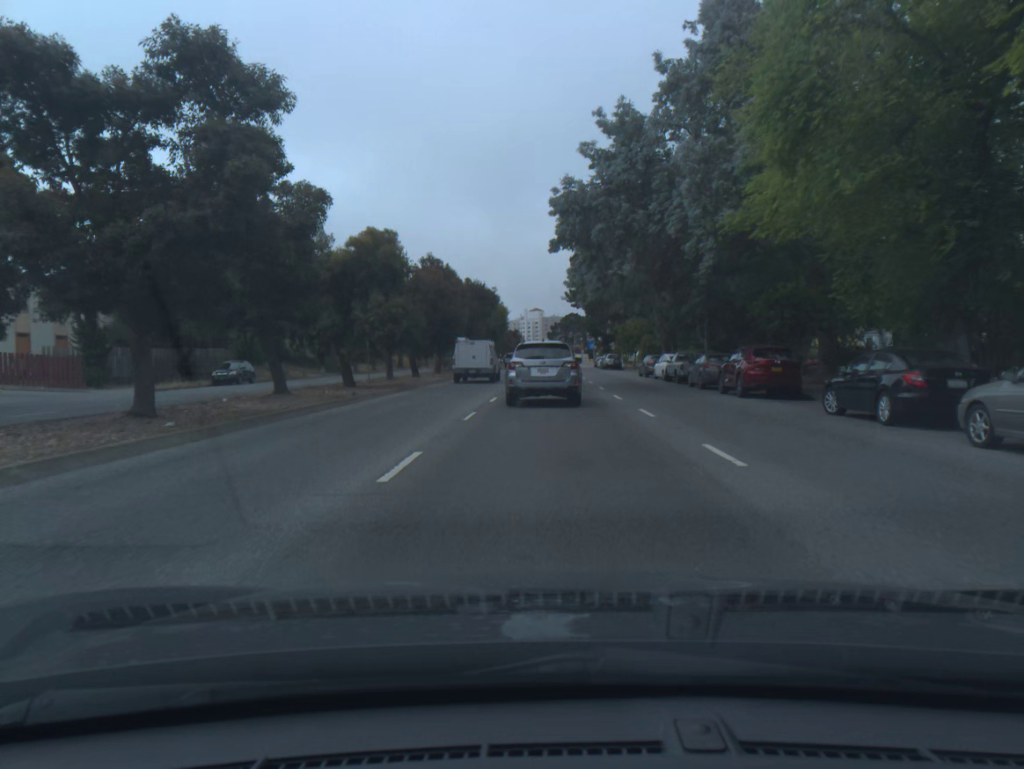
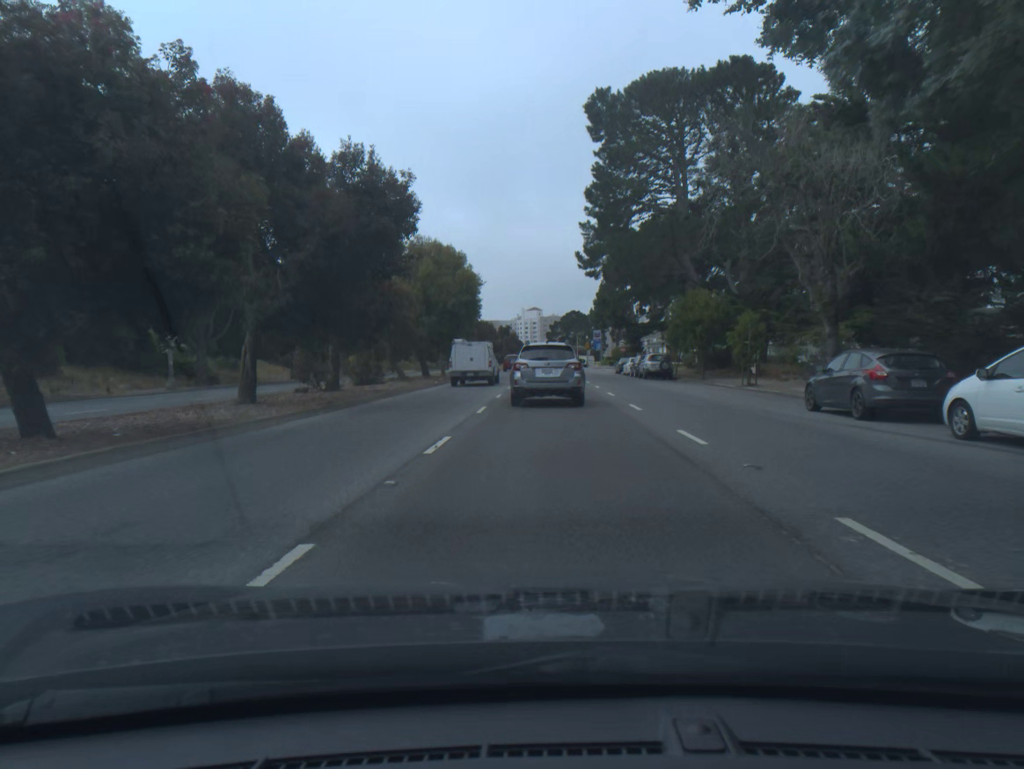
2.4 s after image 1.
(0.0, +33.6) m; 0°
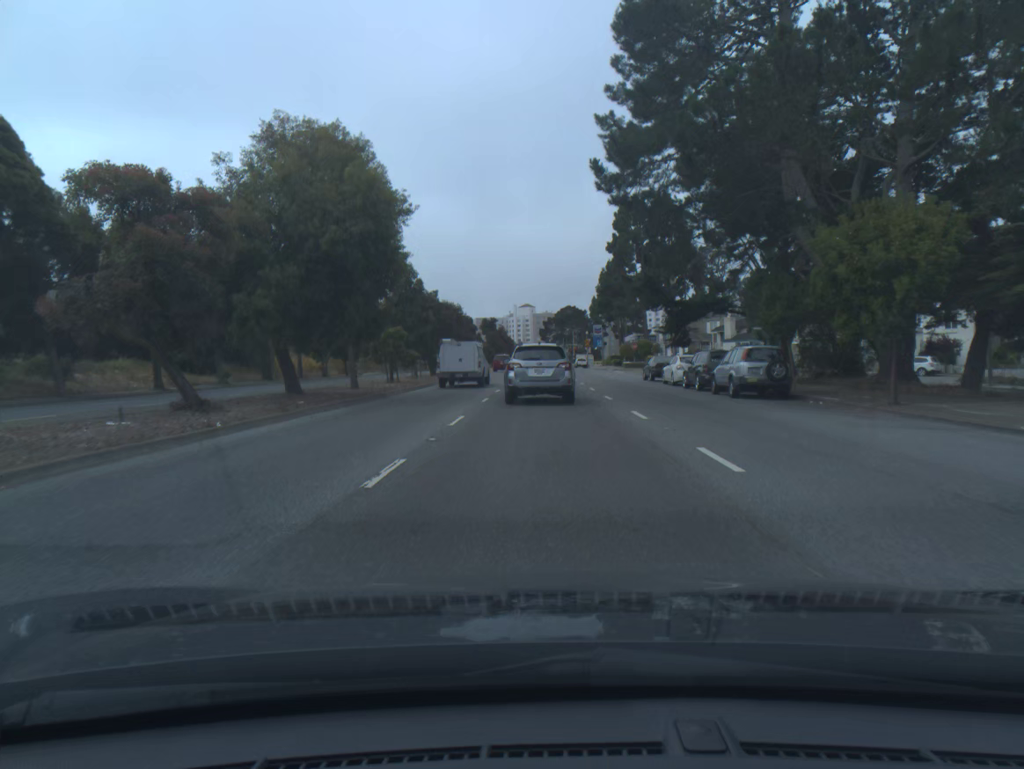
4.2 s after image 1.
(+0.1, +24.5) m; 0°
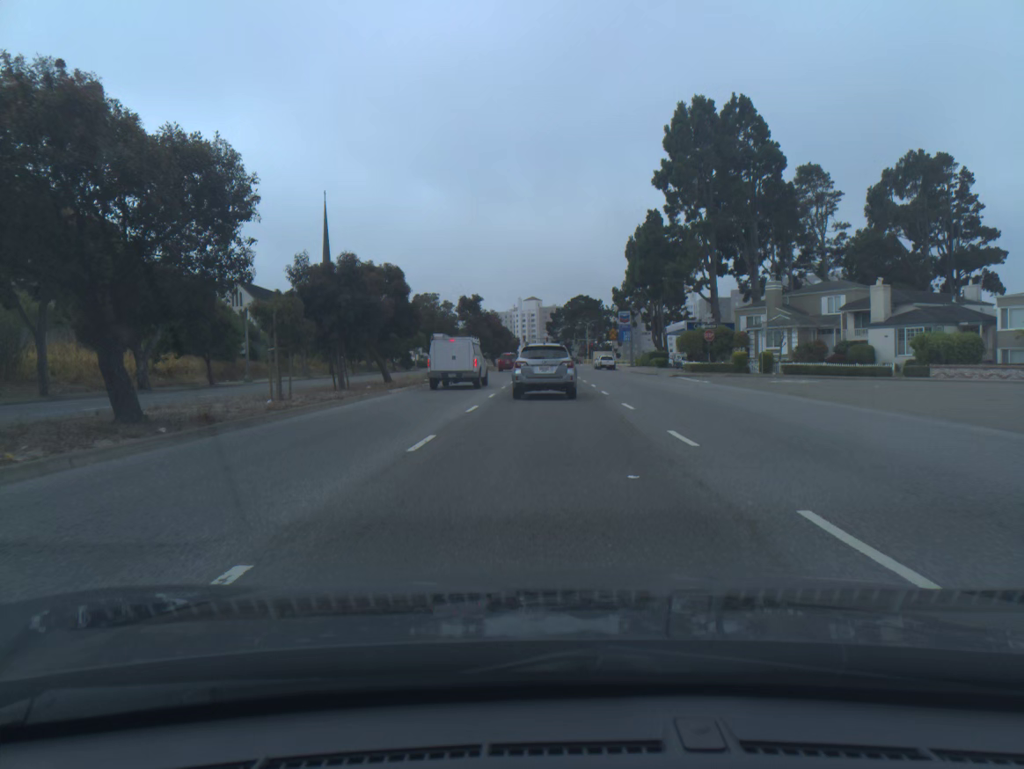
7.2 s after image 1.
(-0.2, +40.7) m; 0°
